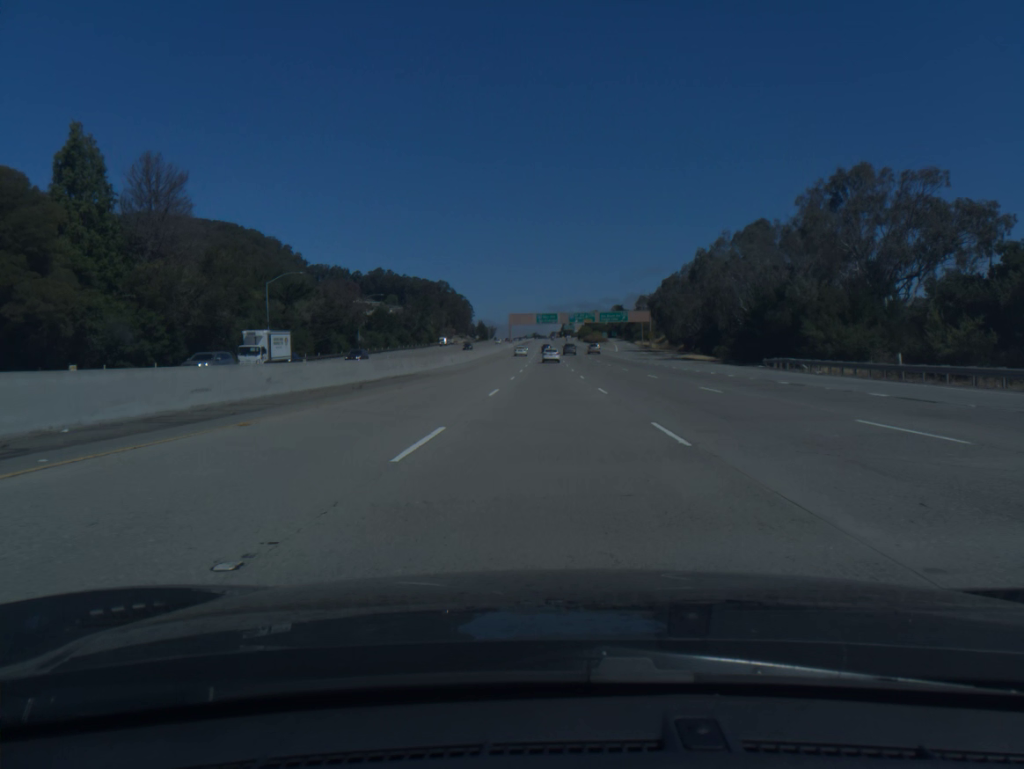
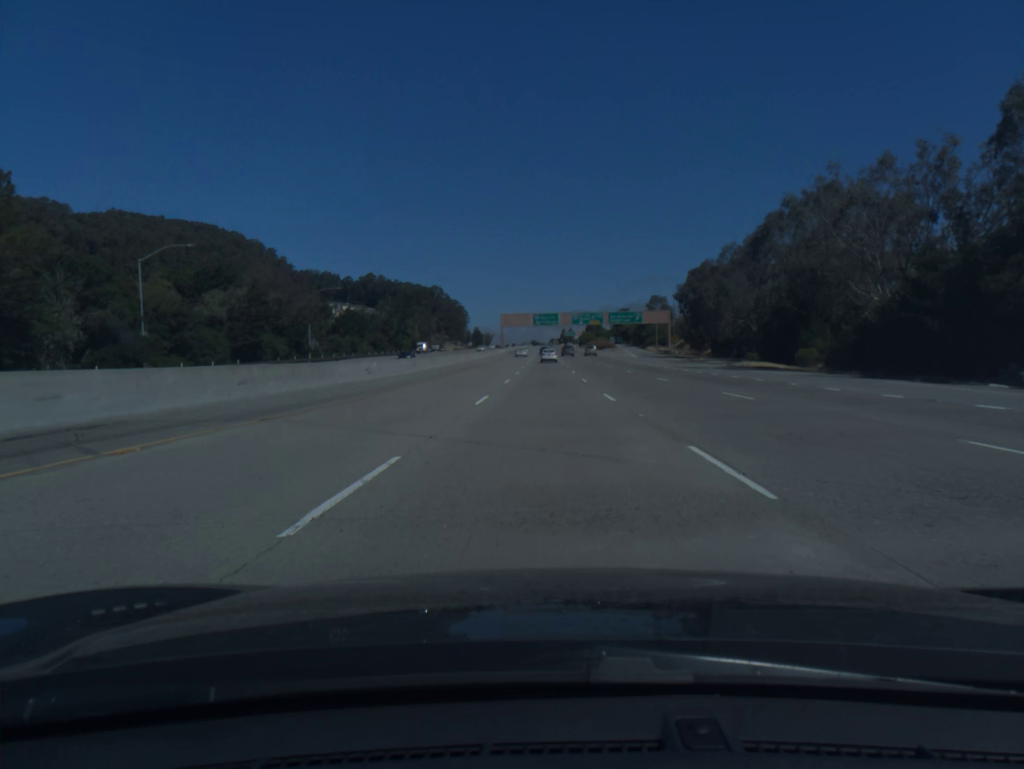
(+0.1, +33.1) m; 0°
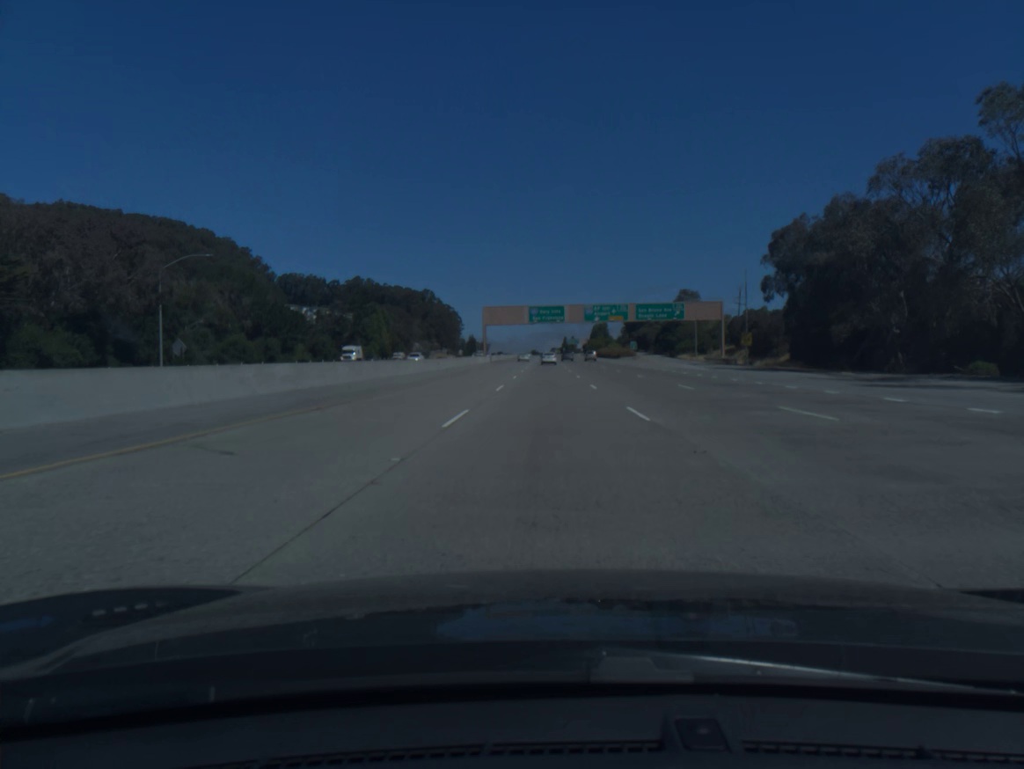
(0.0, +49.9) m; 0°
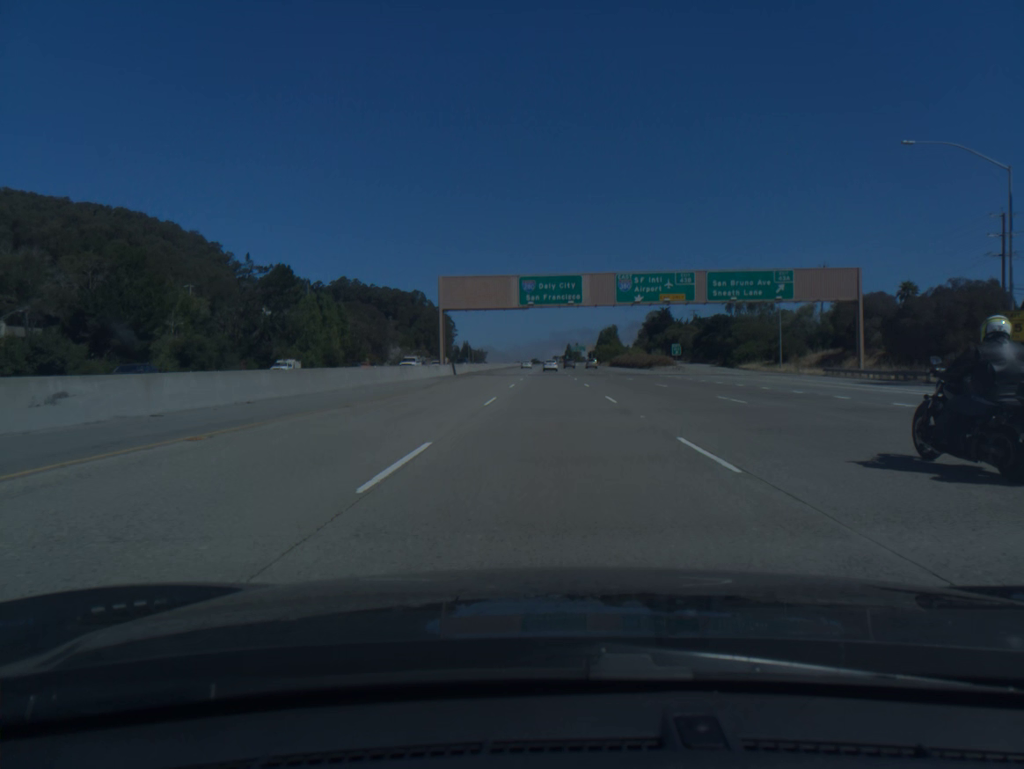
(-0.1, +50.4) m; 0°
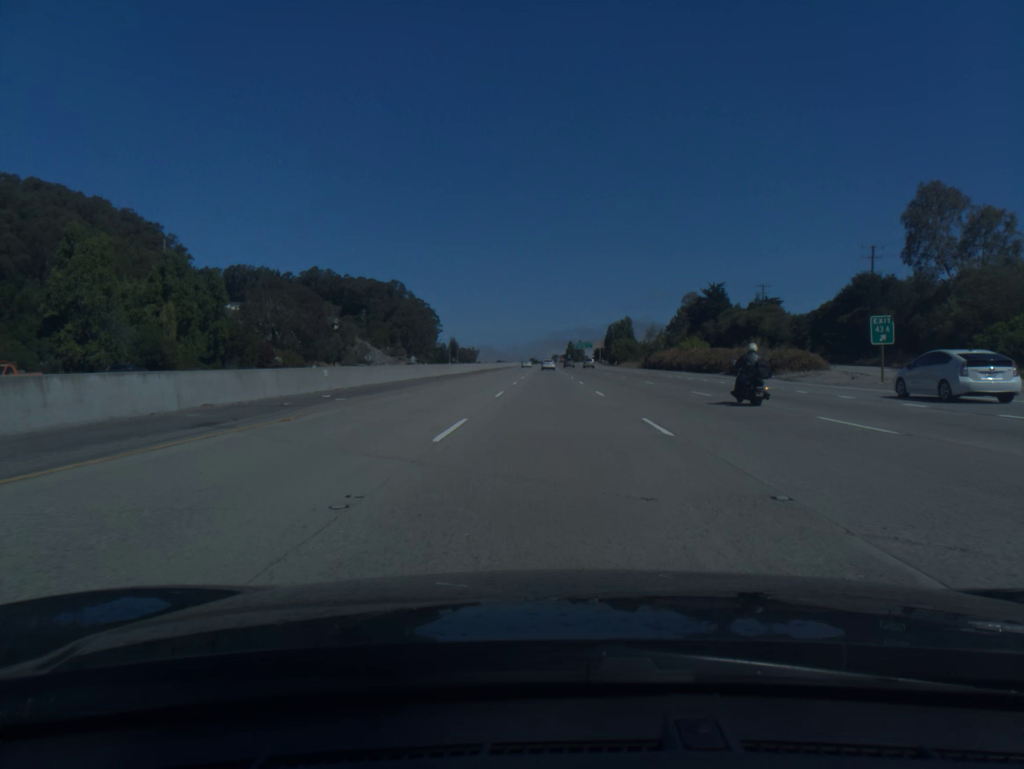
(+0.1, +68.6) m; 0°
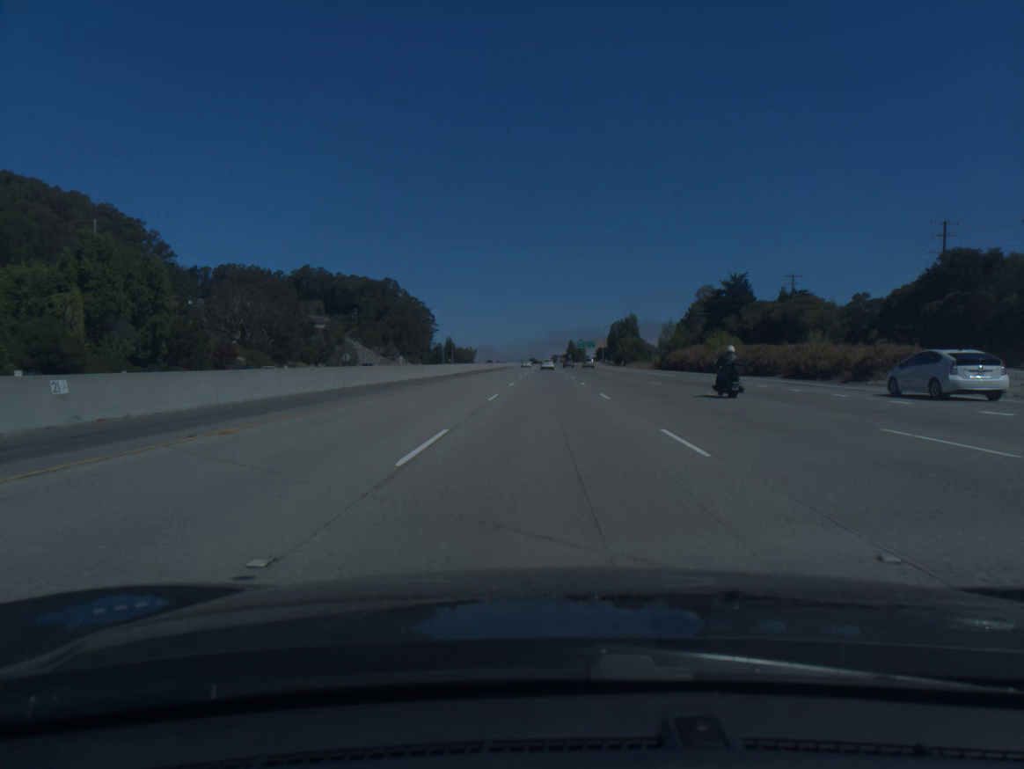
(0.0, +17.5) m; 0°
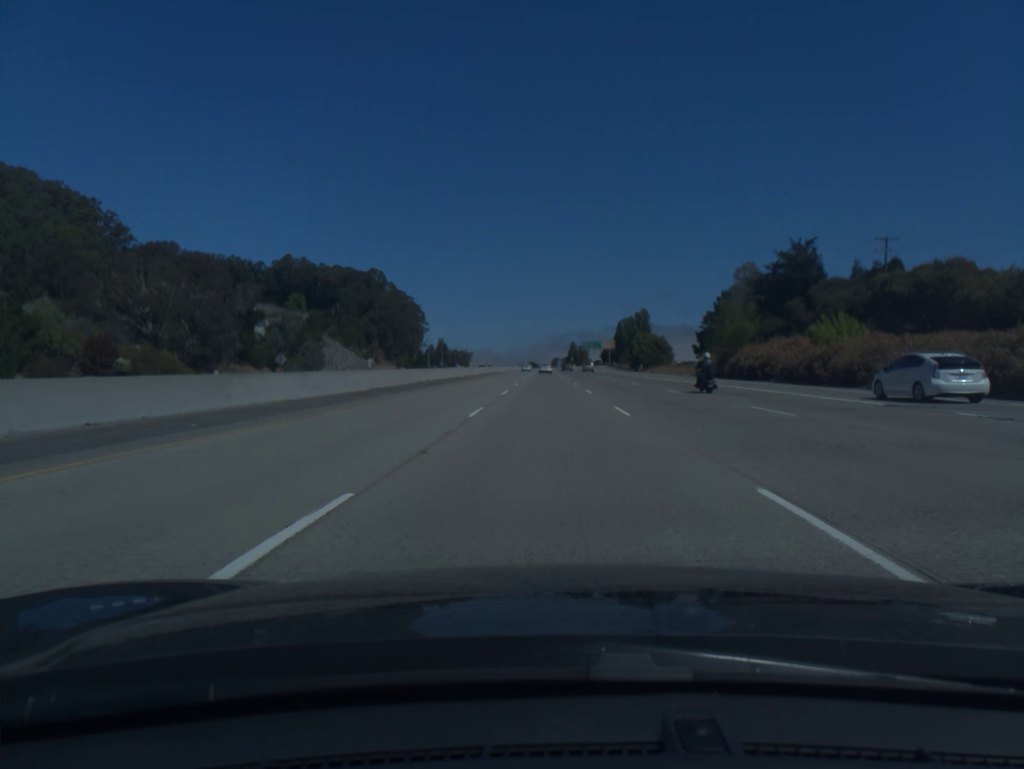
(0.0, +35.3) m; 0°
